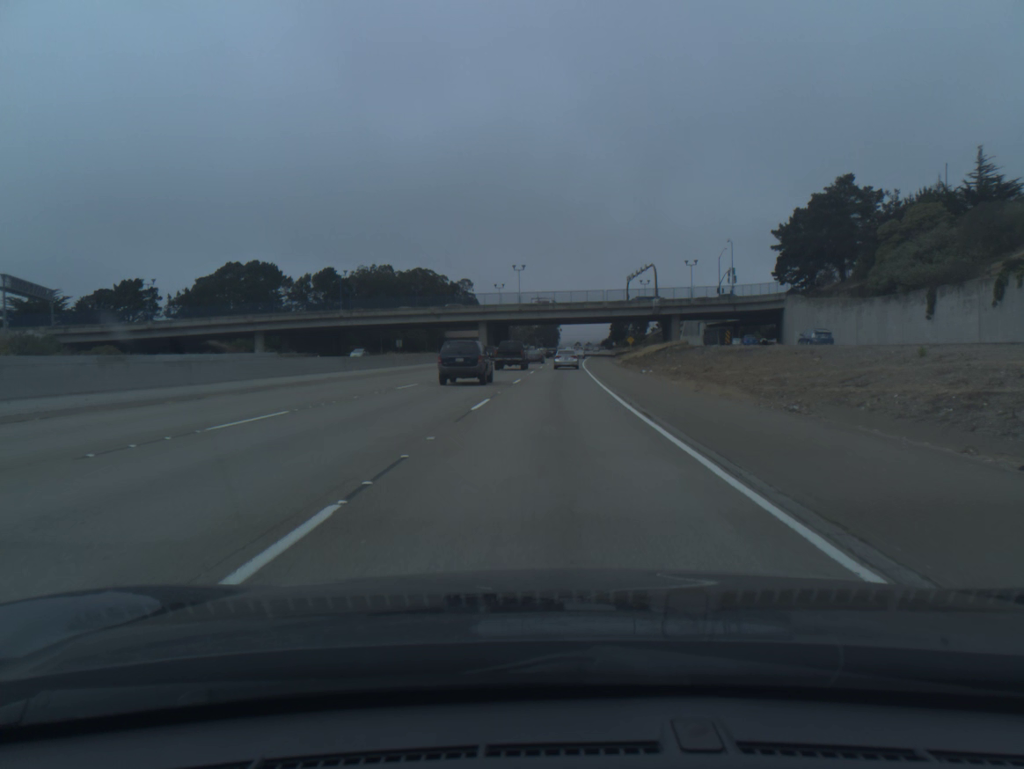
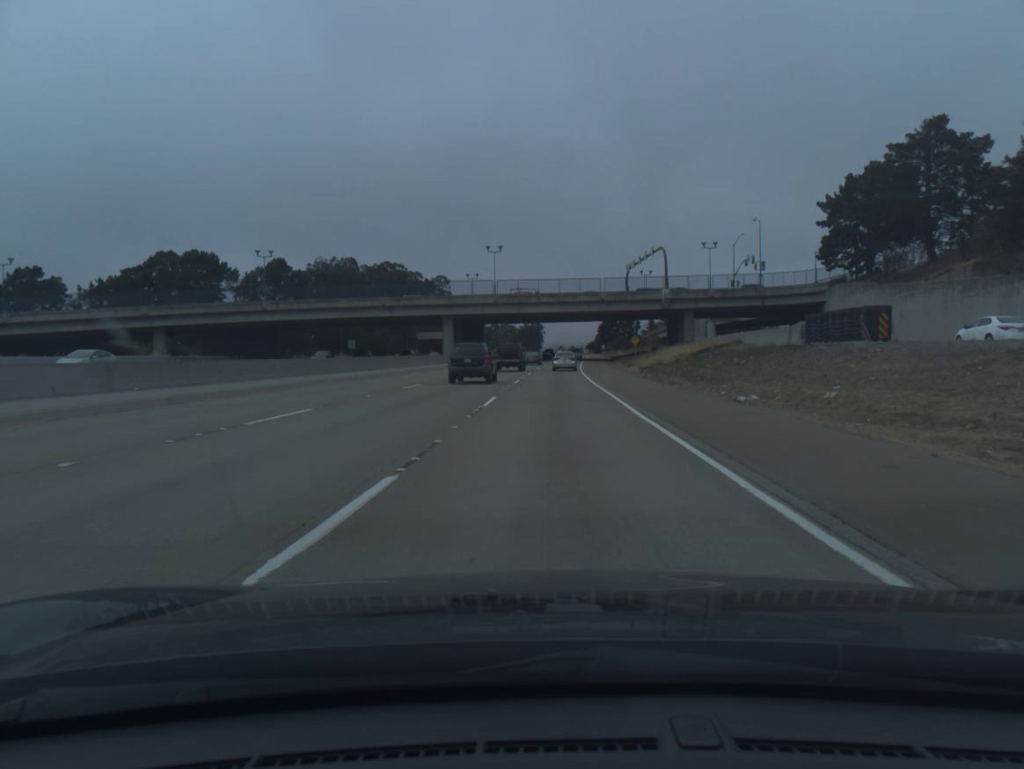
(+0.3, +27.0) m; +1°
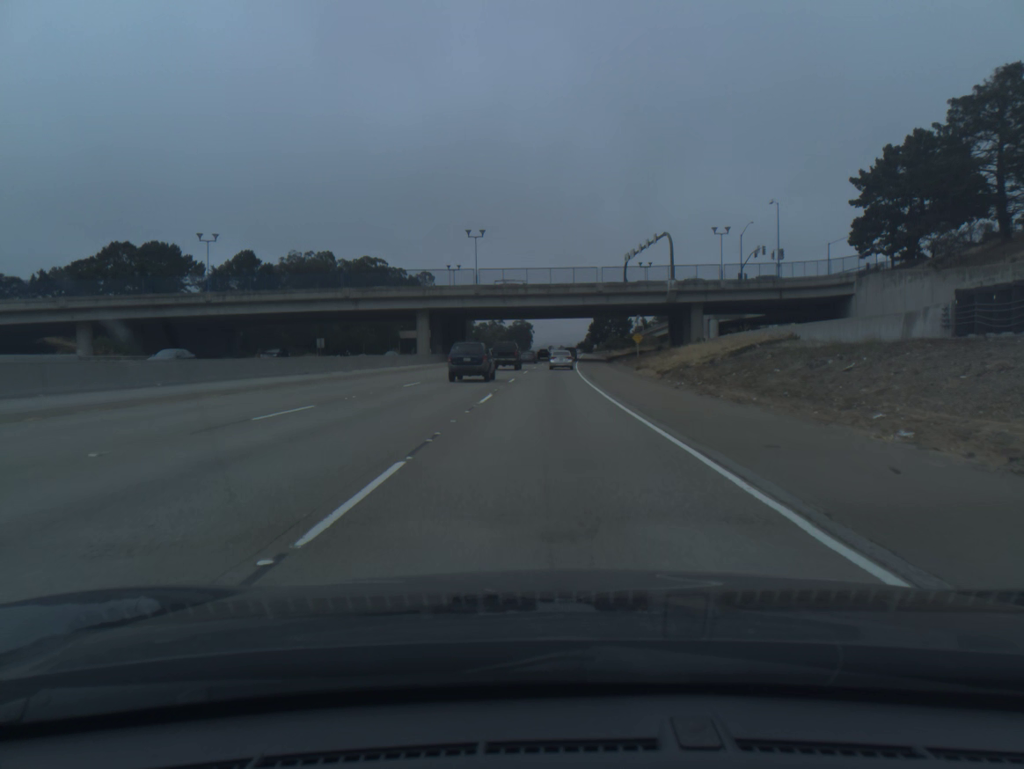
(+0.1, +13.7) m; +1°
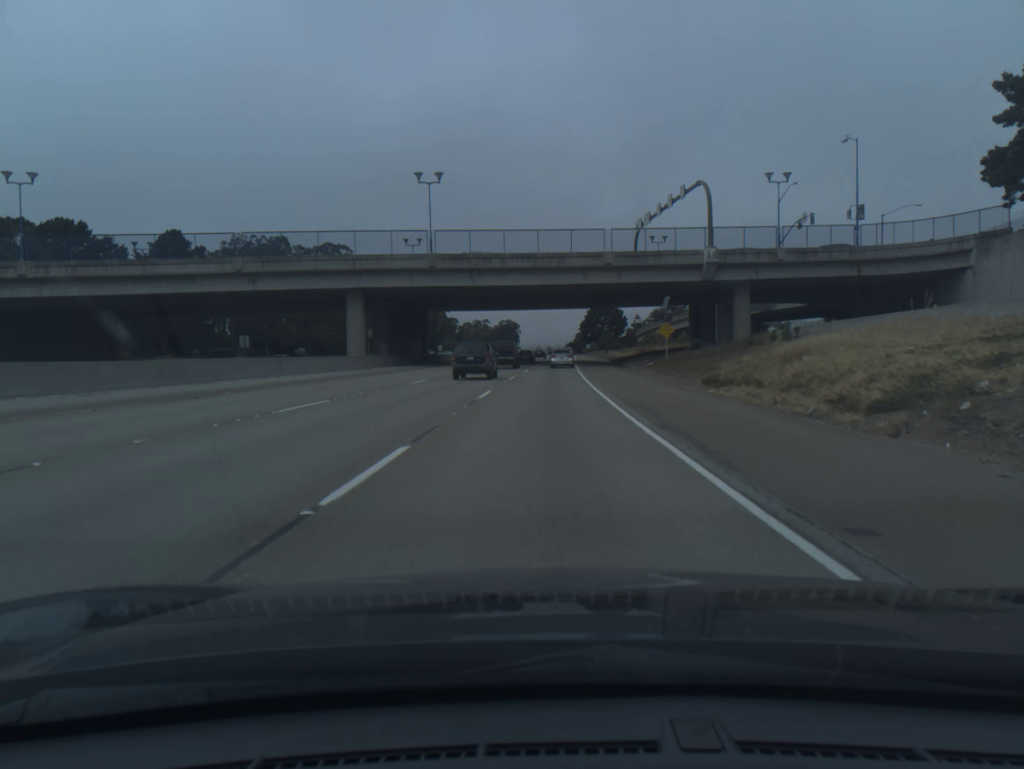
(+0.2, +27.6) m; +1°
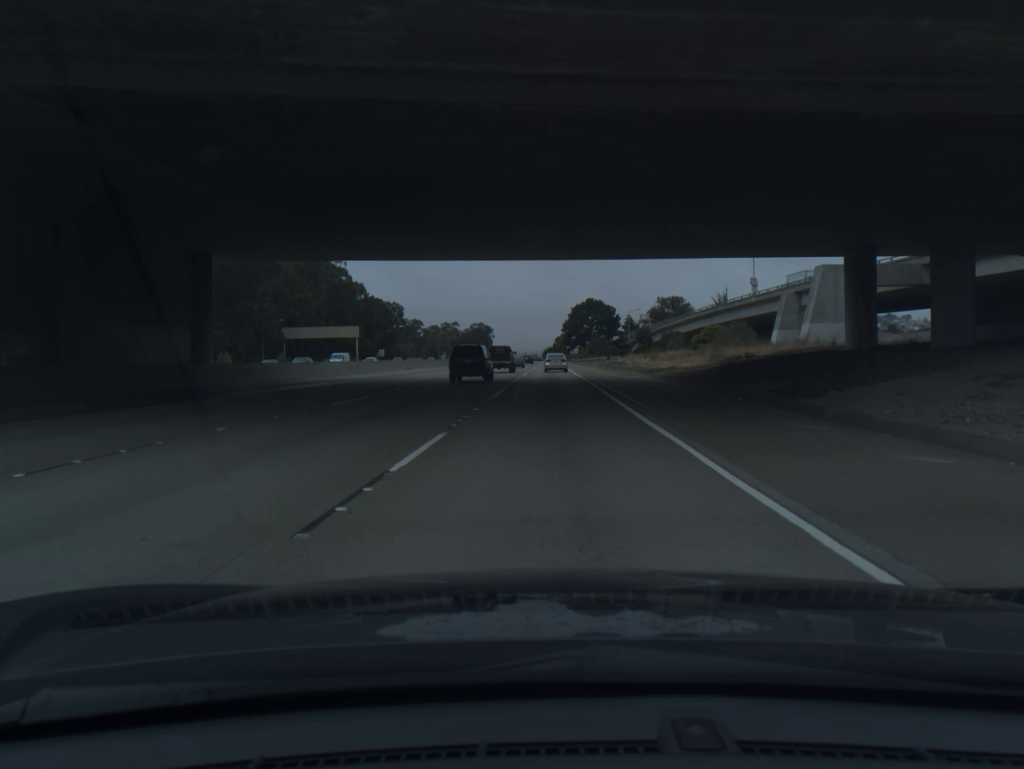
(+0.7, +56.1) m; +2°
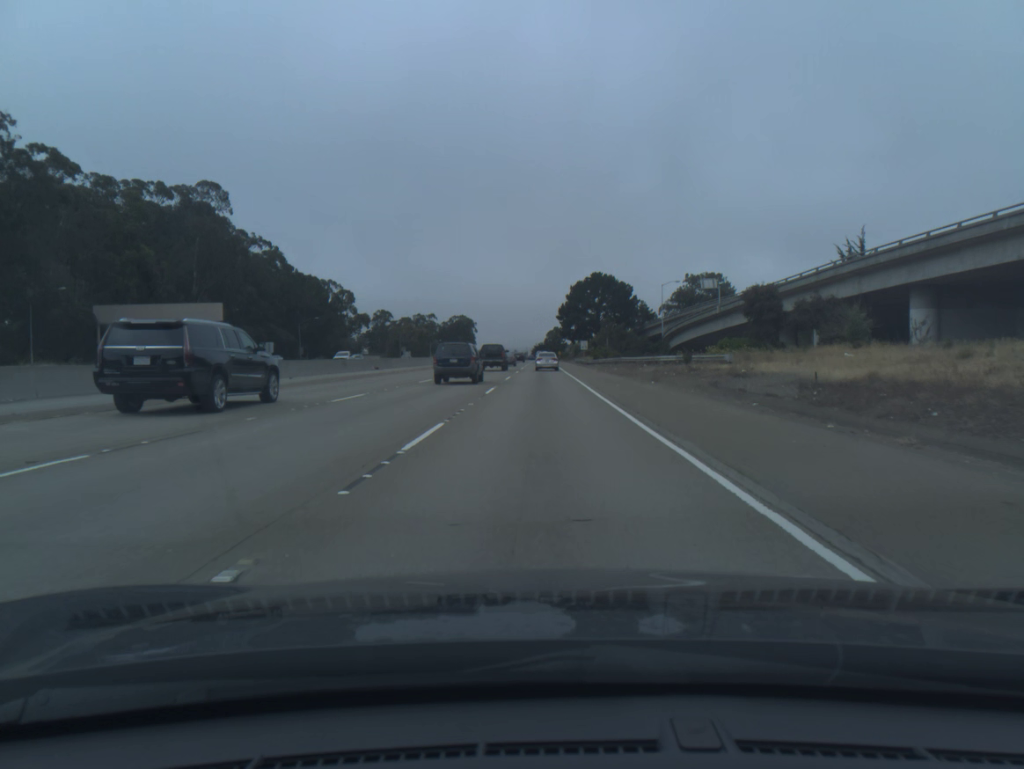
(+0.9, +71.1) m; +1°
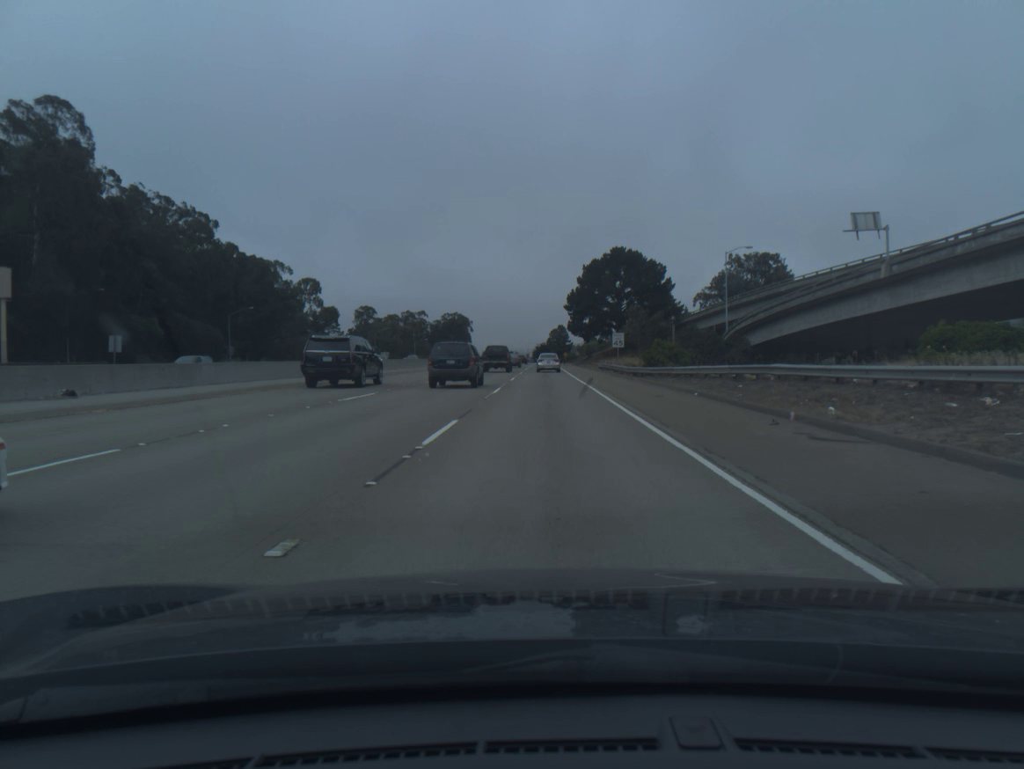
(-0.1, +43.1) m; 0°
